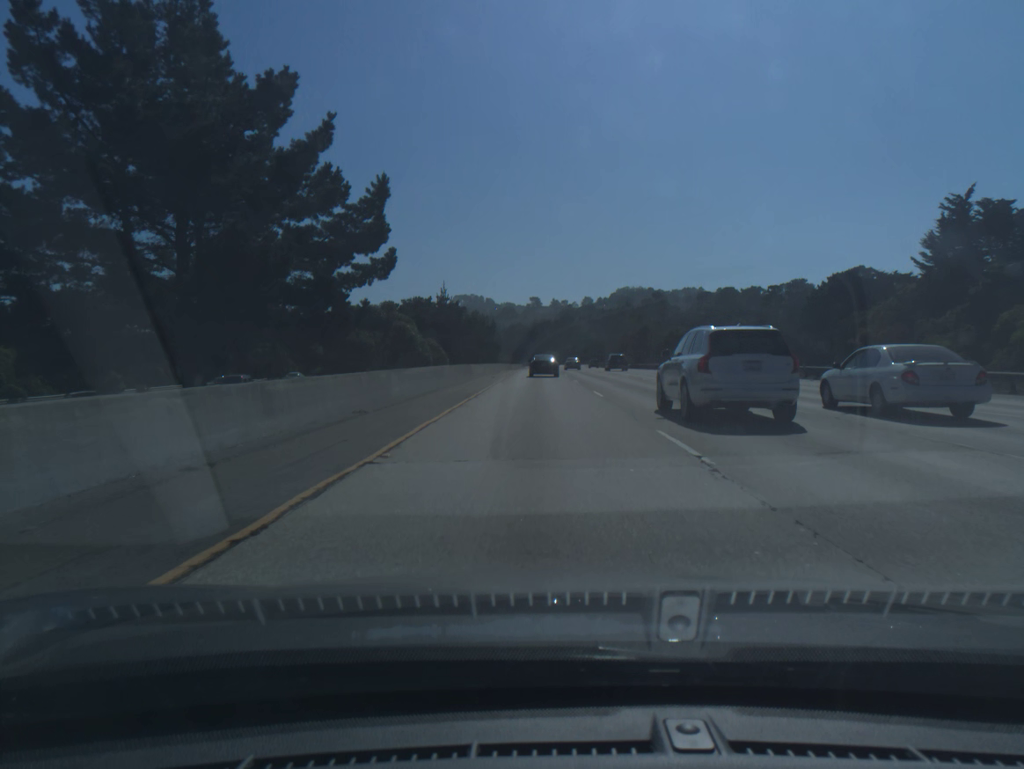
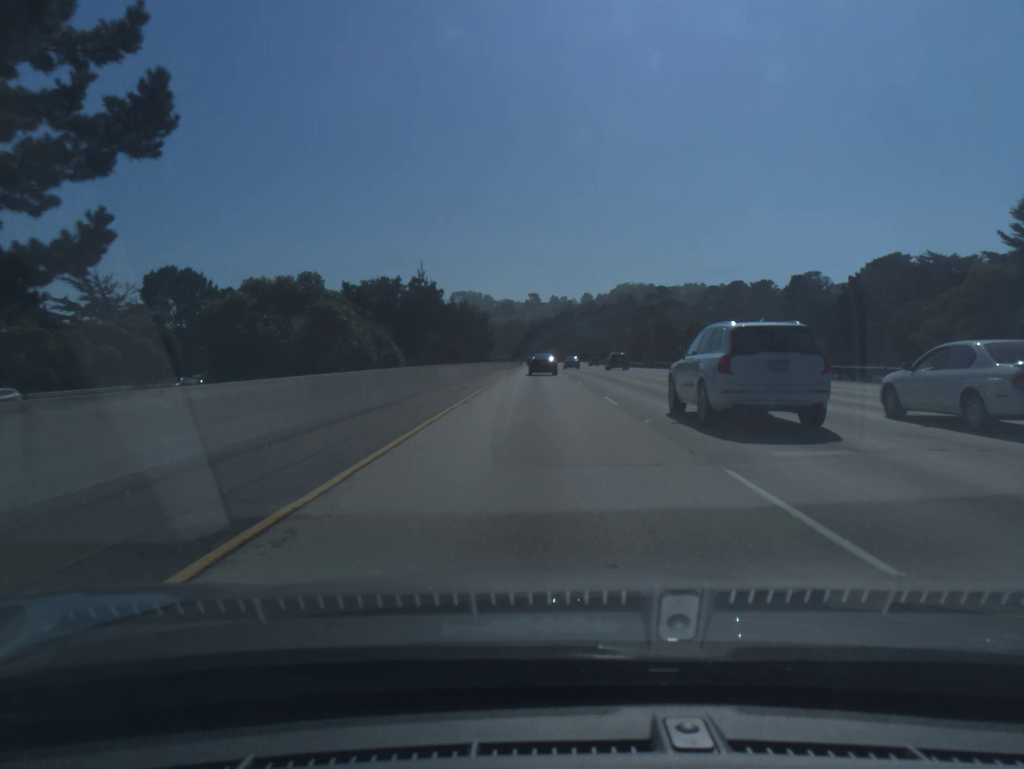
(0.0, +19.1) m; 0°
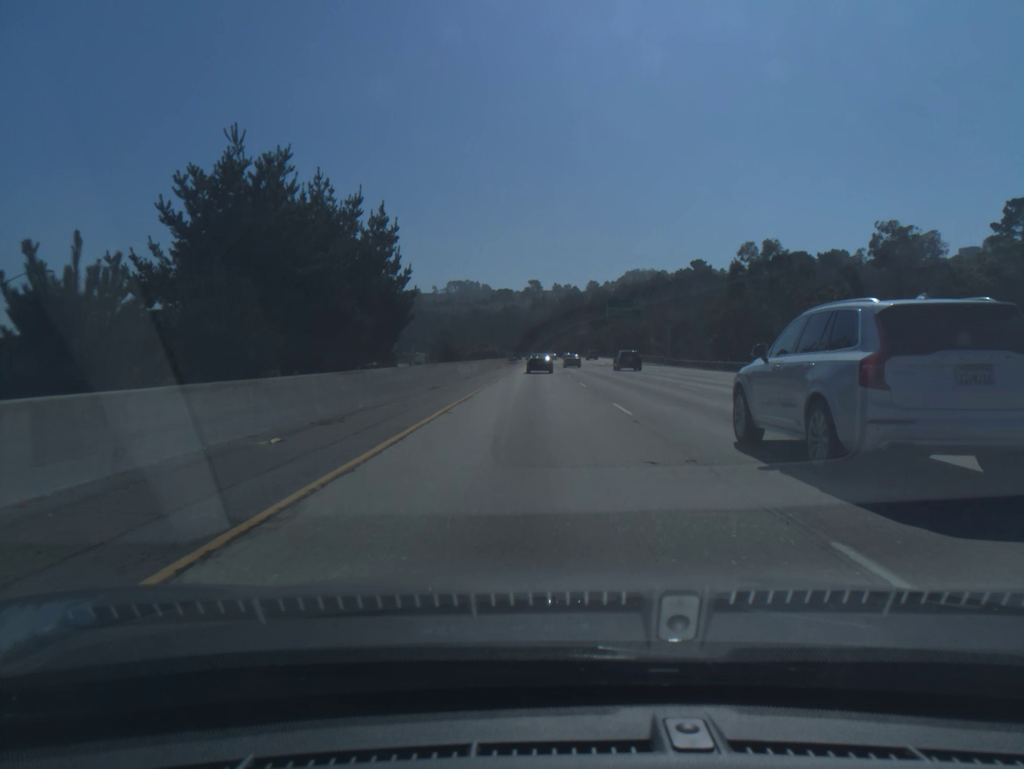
(+0.1, +76.2) m; 0°
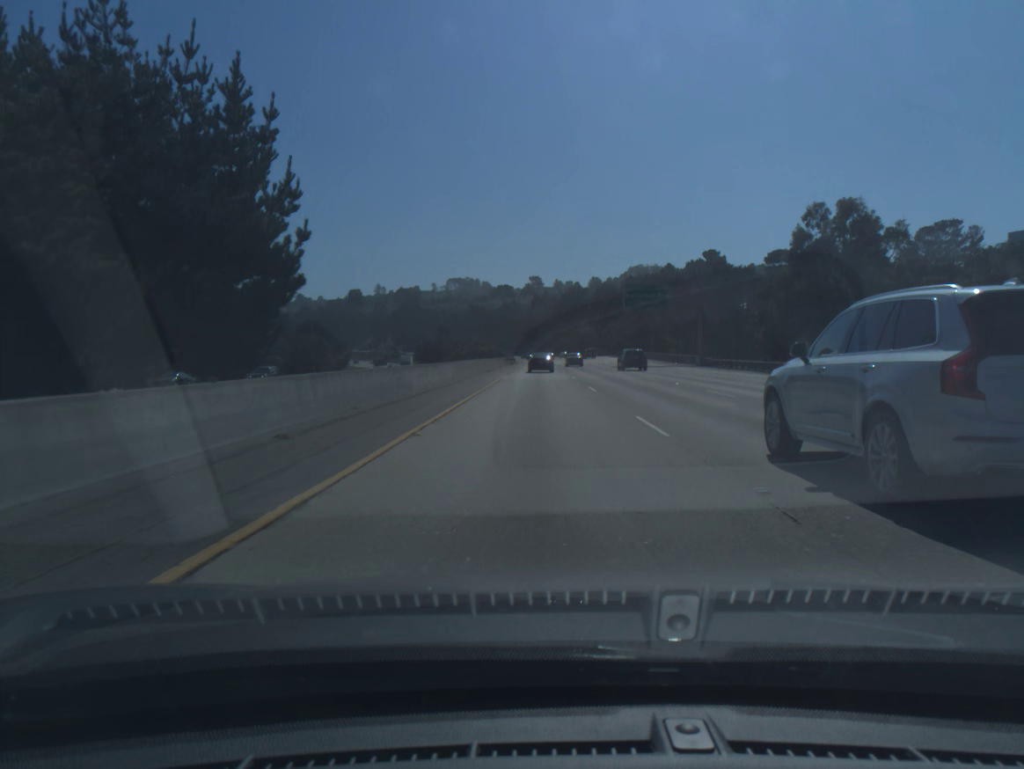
(0.0, +19.0) m; 0°
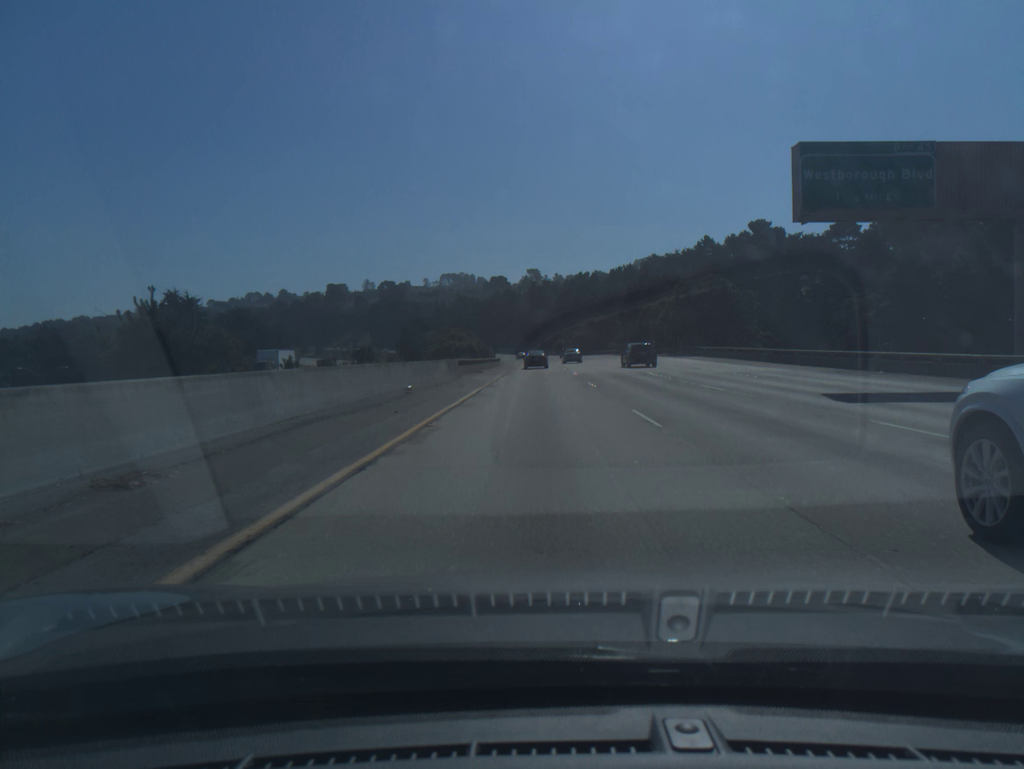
(+0.1, +57.3) m; 0°
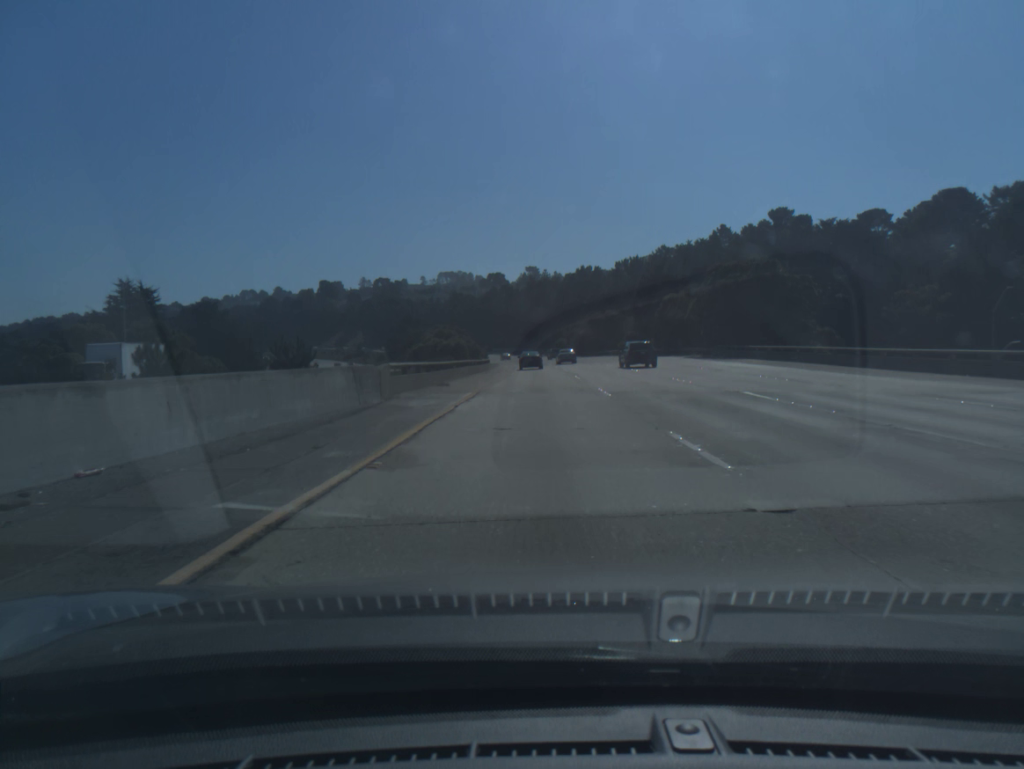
(0.0, +19.2) m; 0°
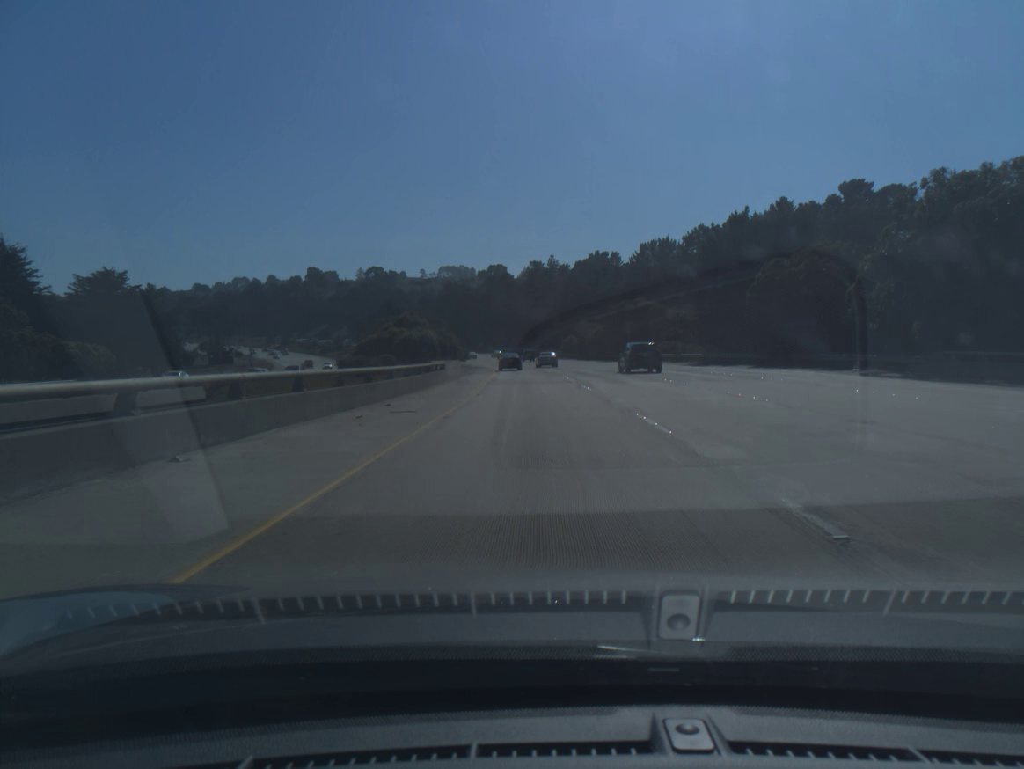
(0.0, +38.5) m; 0°
